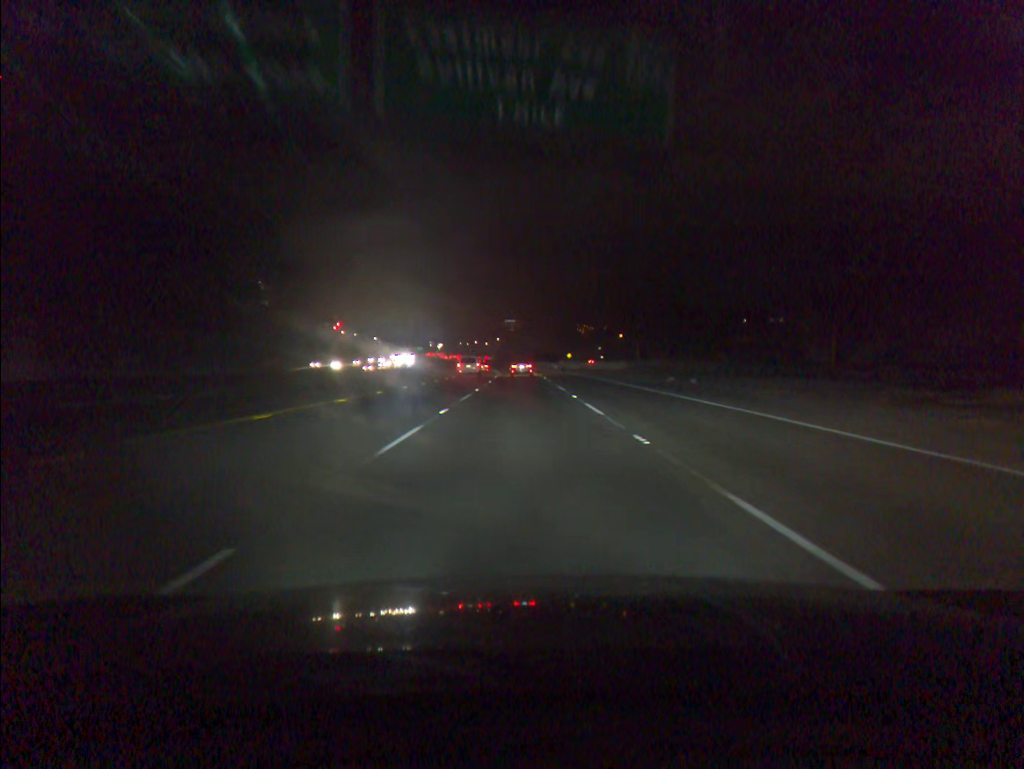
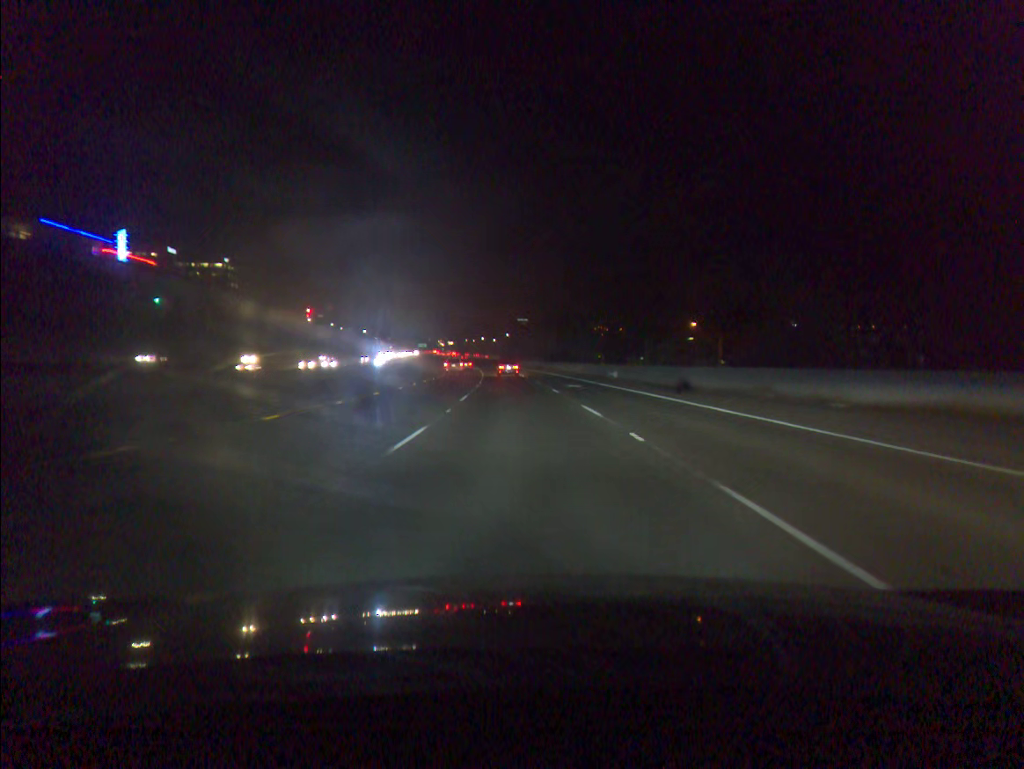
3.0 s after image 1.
(-0.3, +71.7) m; -1°
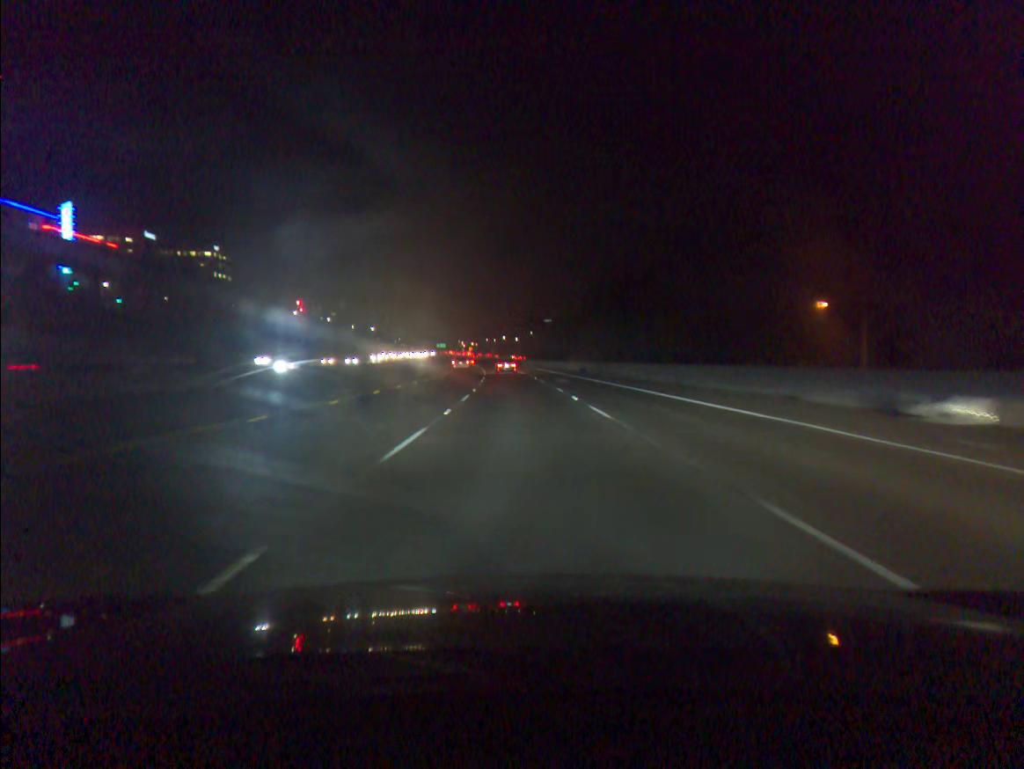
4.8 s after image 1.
(-0.6, +44.6) m; -2°
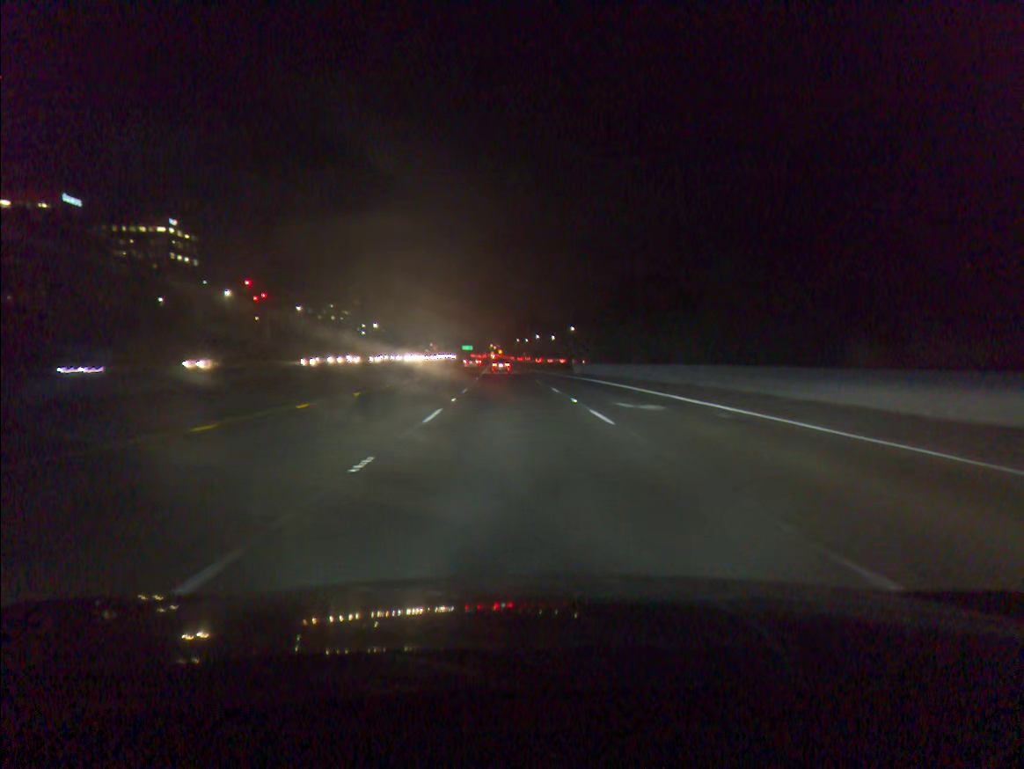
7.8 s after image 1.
(-1.5, +74.9) m; -2°
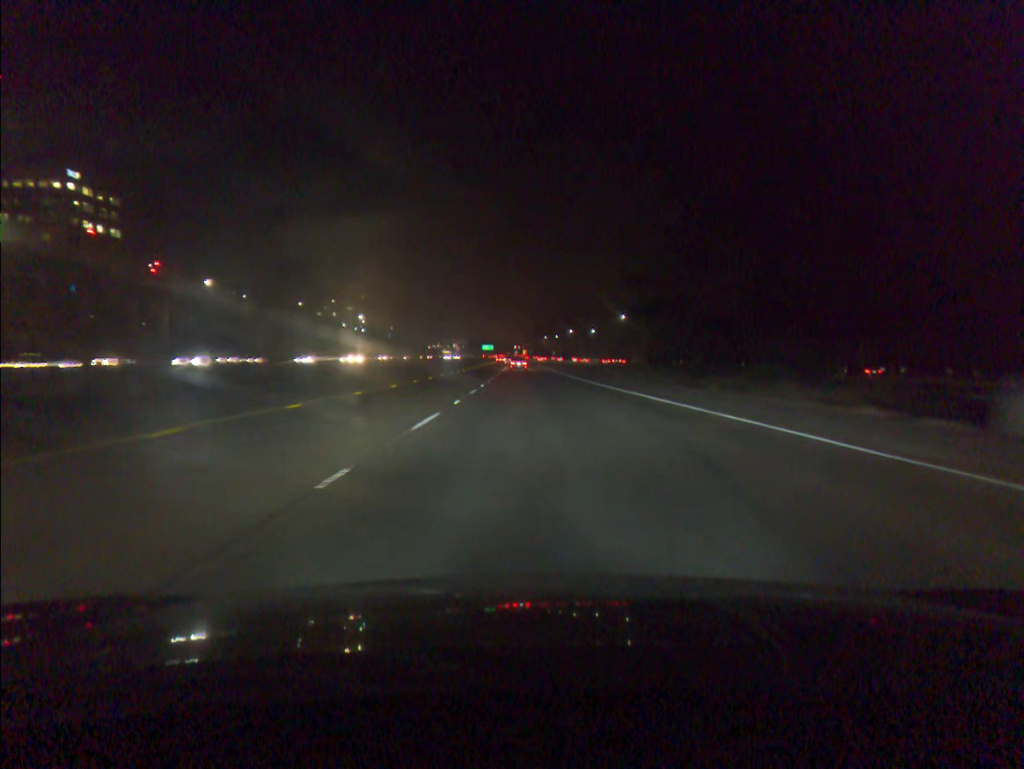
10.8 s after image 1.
(-1.6, +73.9) m; -2°
